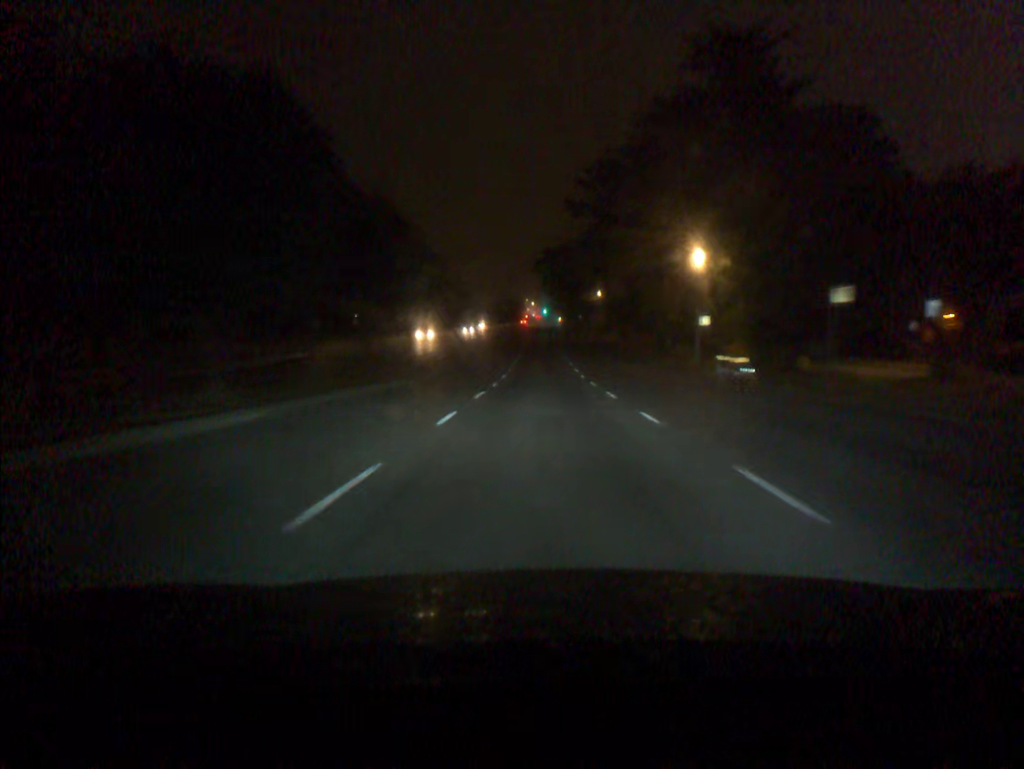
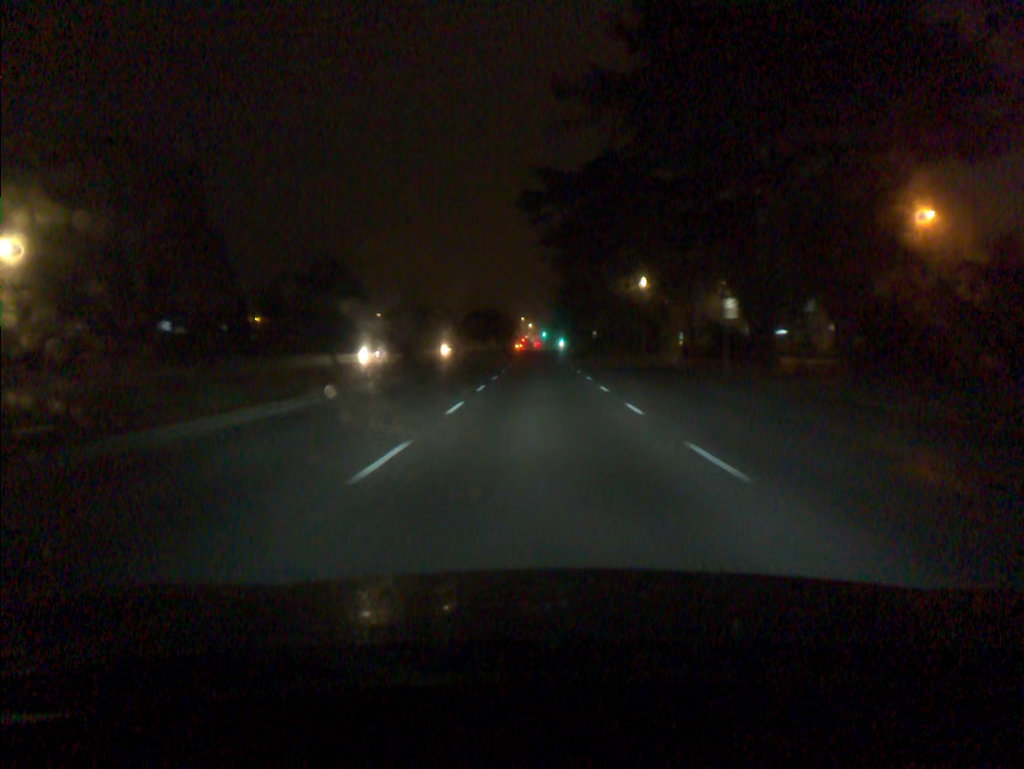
(0.0, +48.3) m; 0°
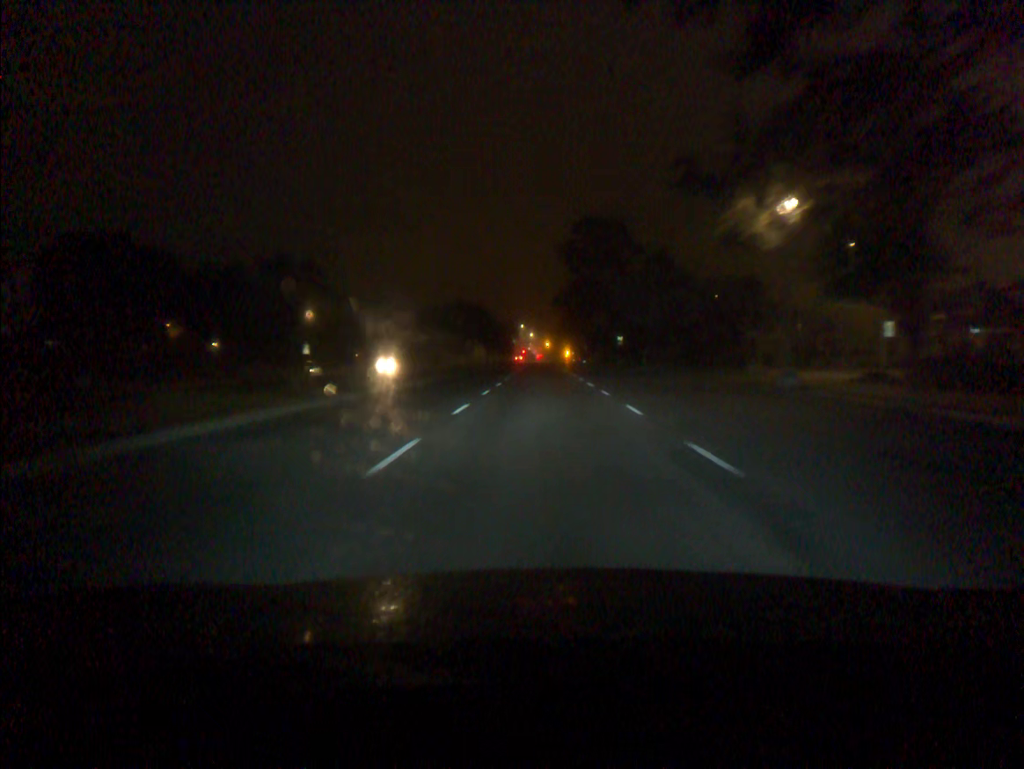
(0.0, +36.1) m; 0°
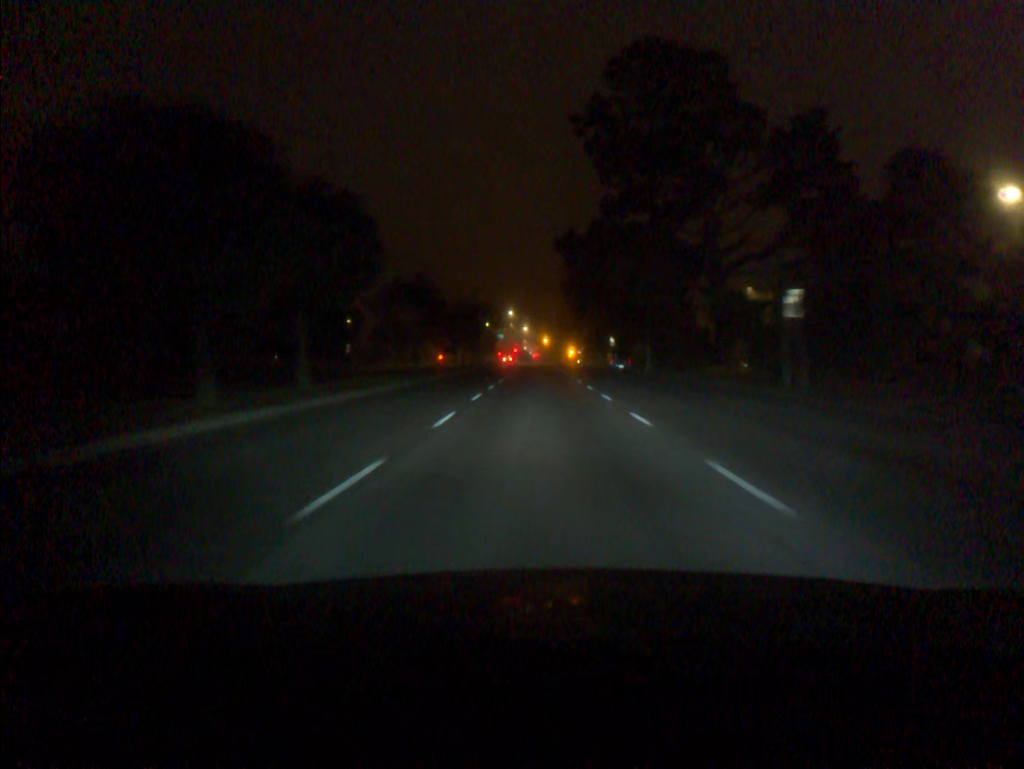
(+0.2, +60.2) m; 0°
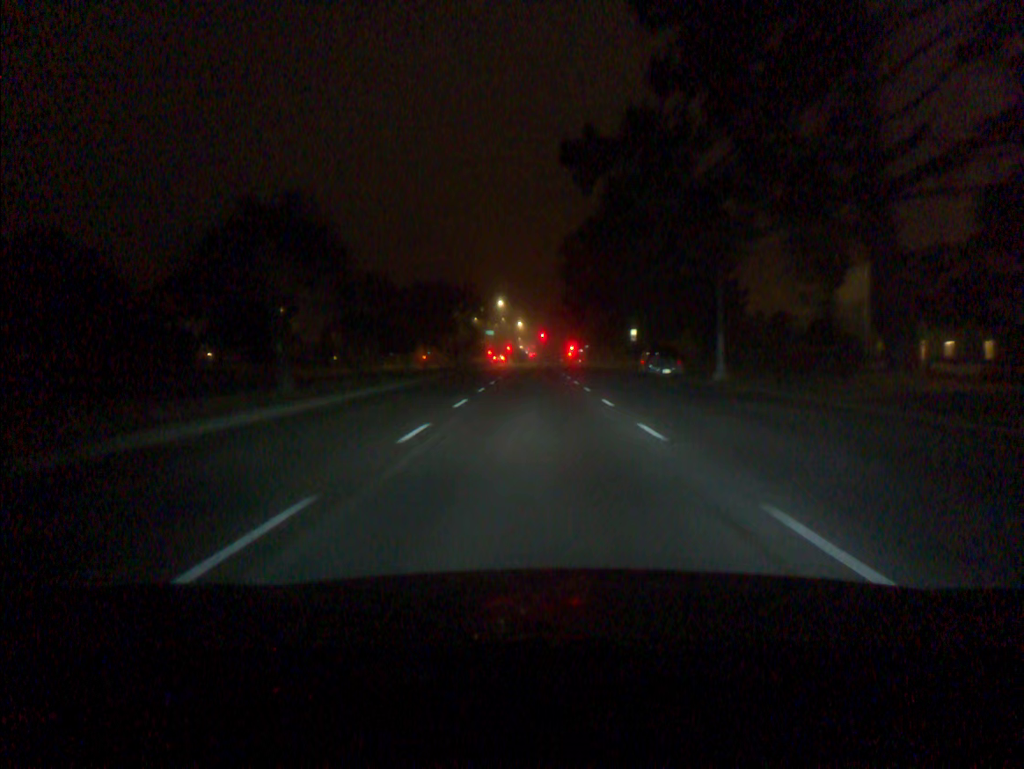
(+0.1, +24.2) m; 0°
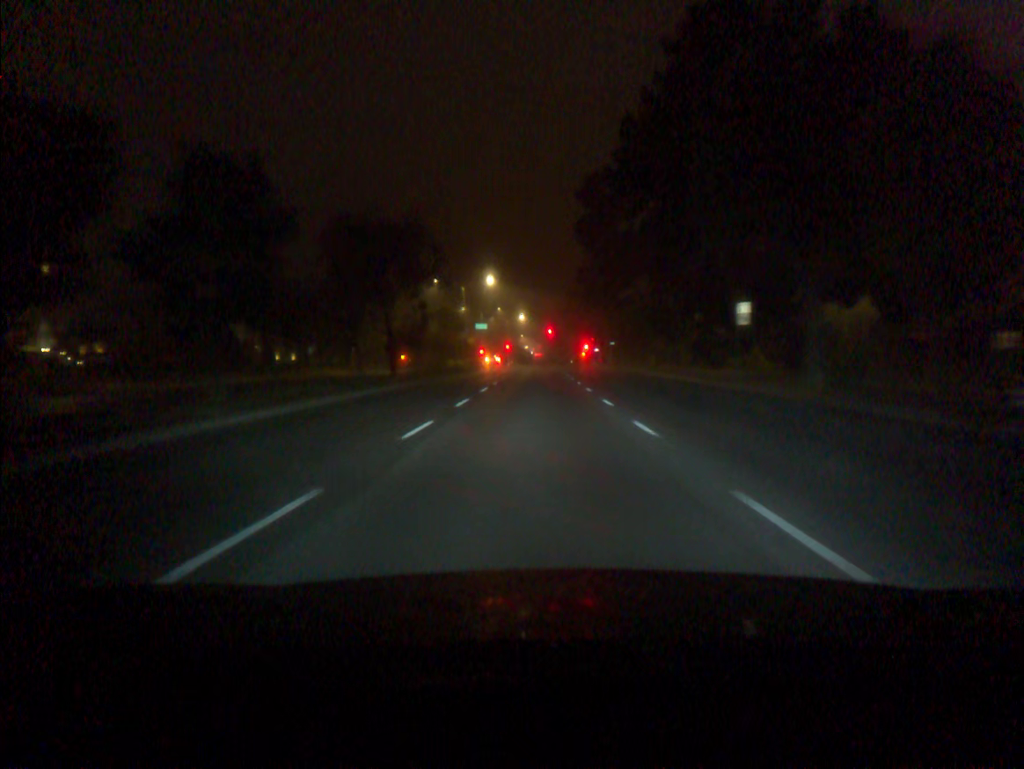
(-0.1, +35.9) m; 0°
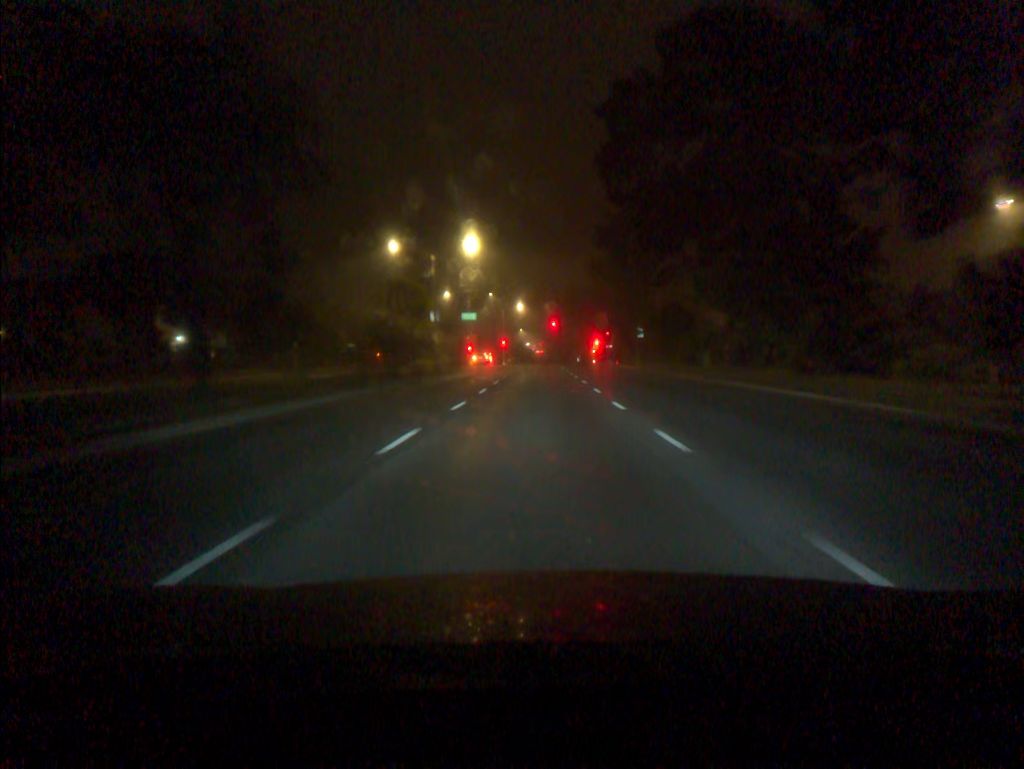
(-0.1, +23.6) m; 0°
